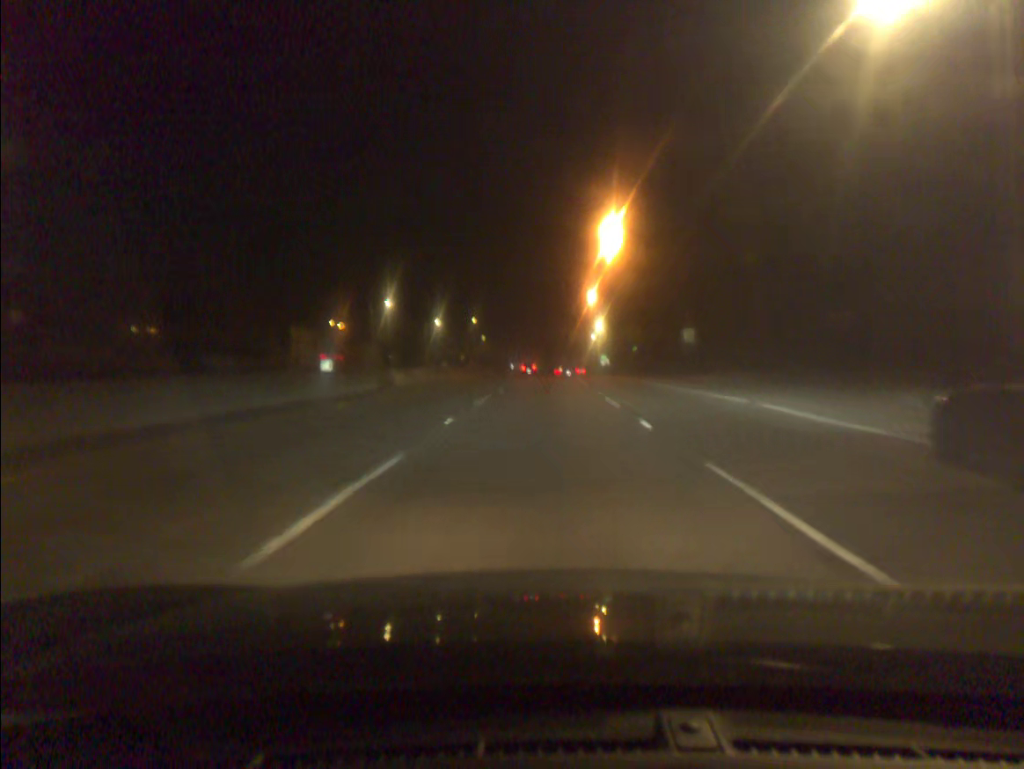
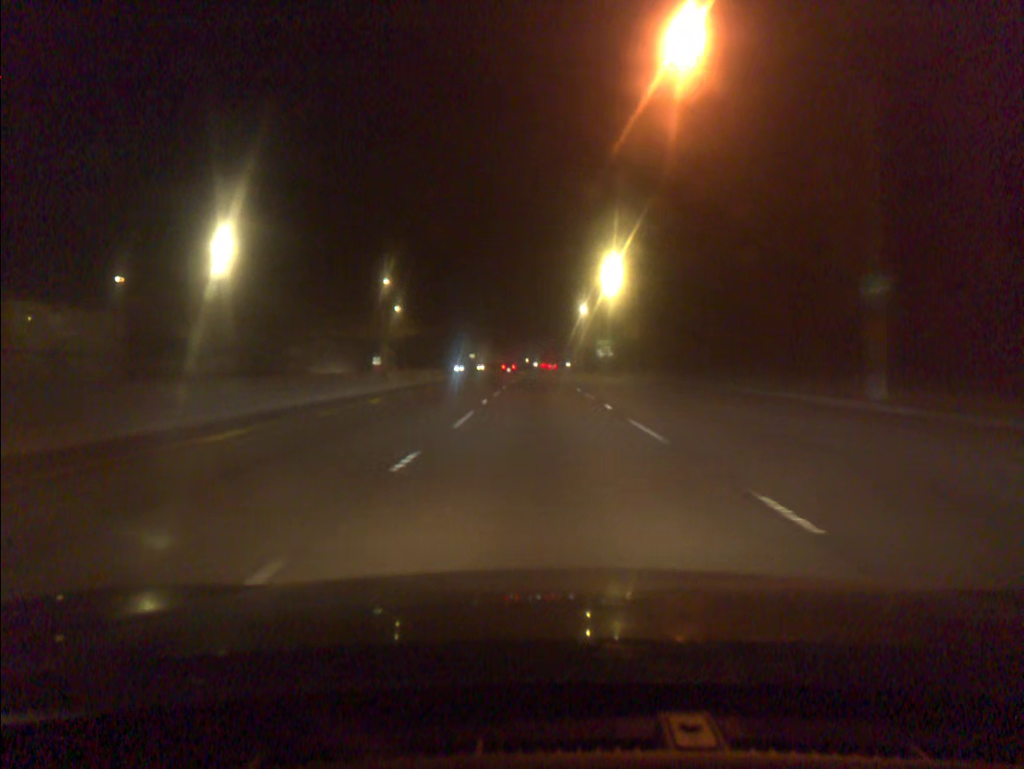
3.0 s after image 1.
(+1.7, +79.2) m; +3°
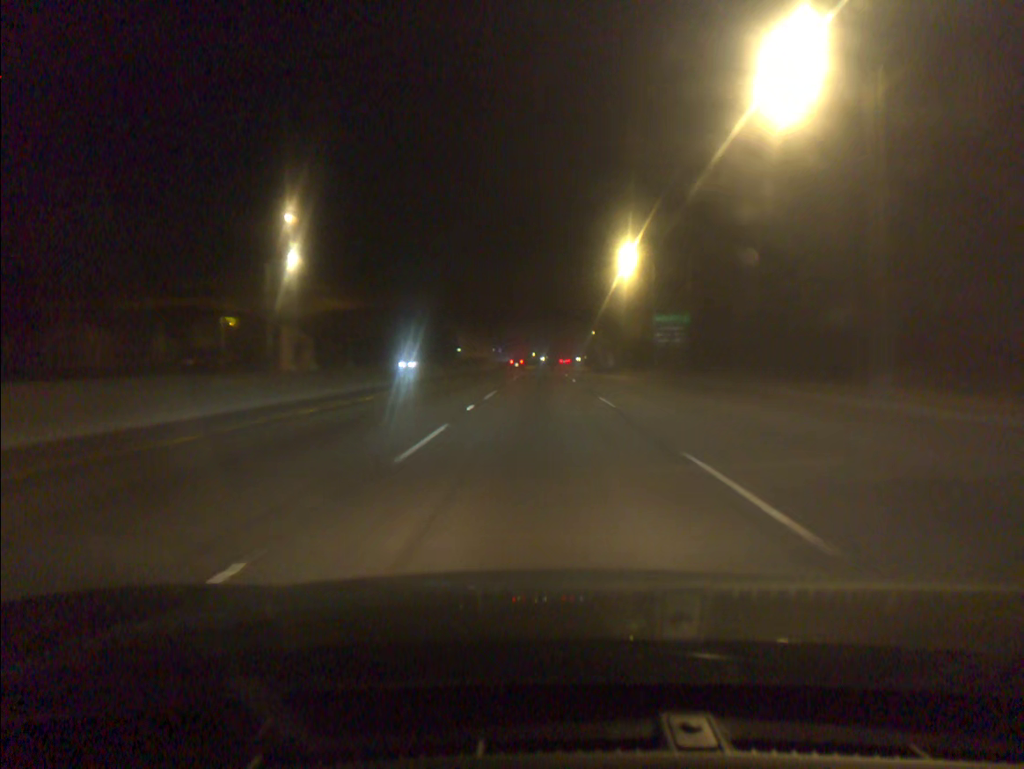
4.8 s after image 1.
(-0.2, +50.0) m; -1°
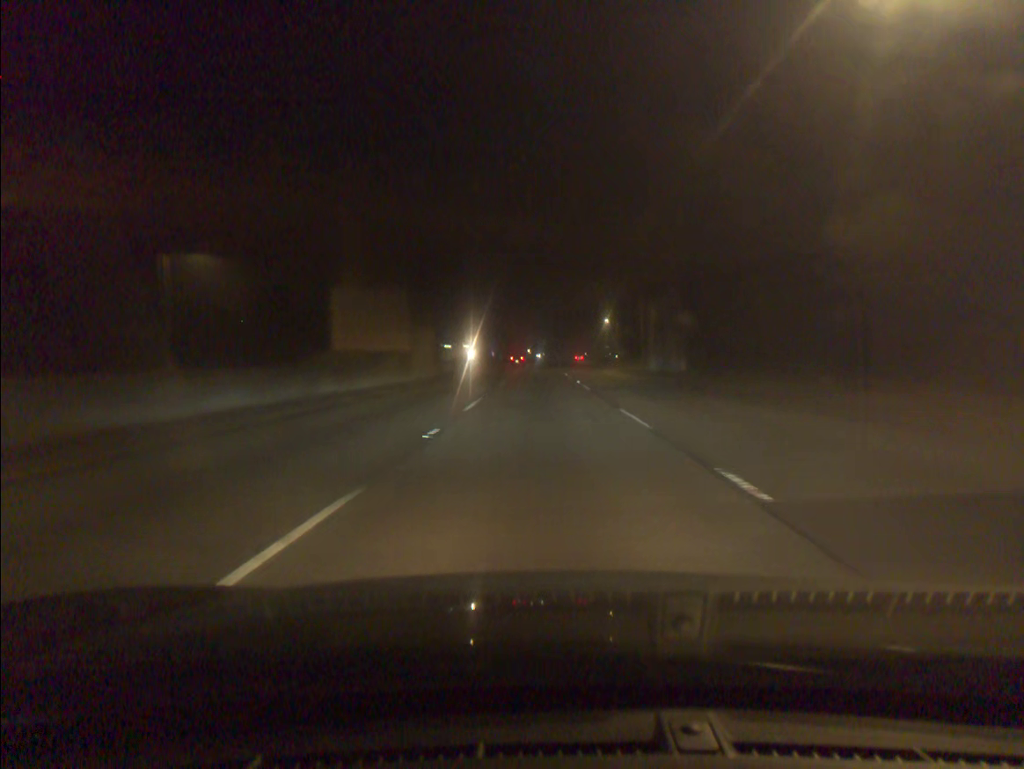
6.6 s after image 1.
(0.0, +51.1) m; 0°
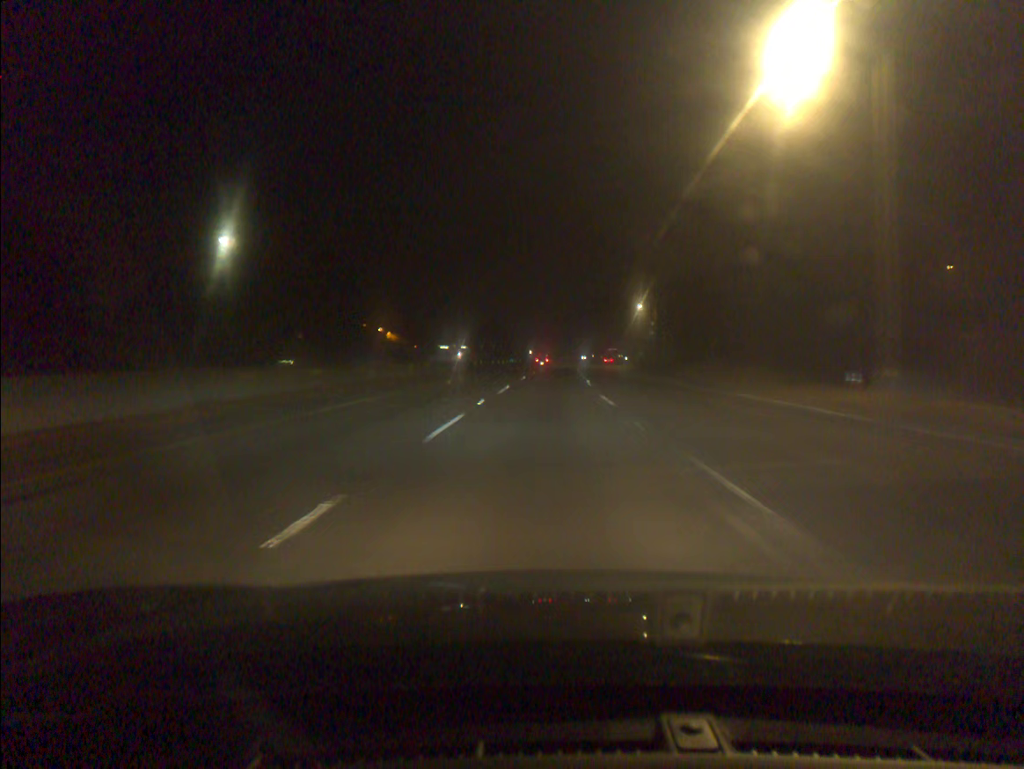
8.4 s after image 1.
(+0.1, +50.0) m; 0°
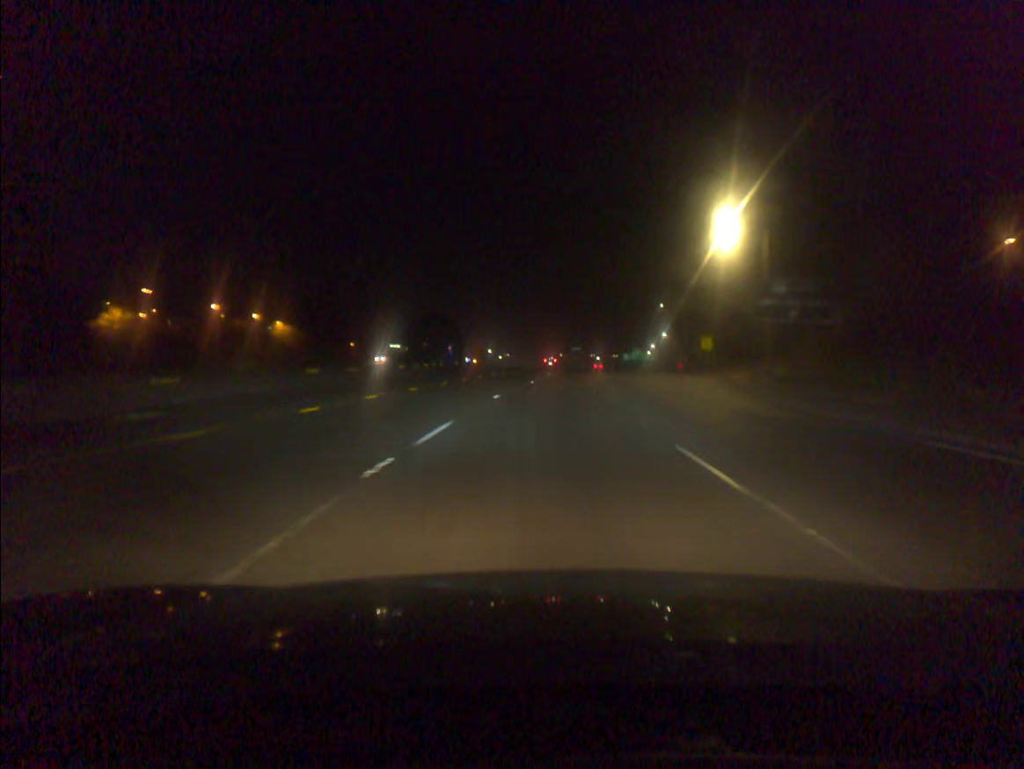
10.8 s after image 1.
(+1.3, +66.9) m; +3°
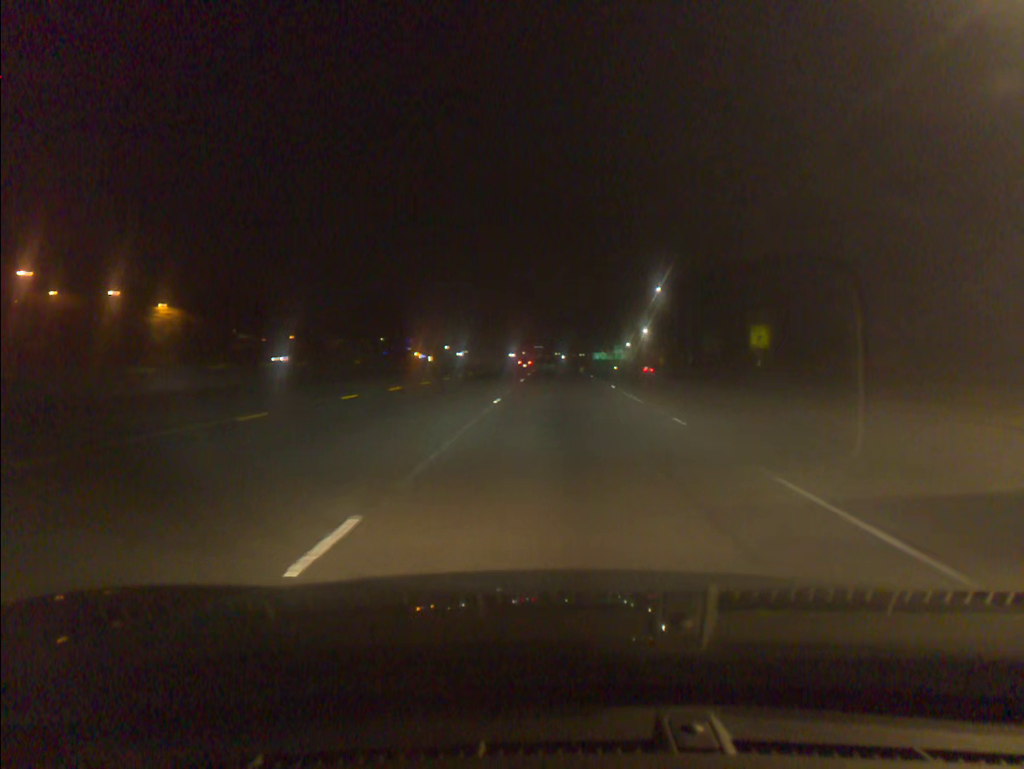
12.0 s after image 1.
(+0.6, +33.8) m; +3°
